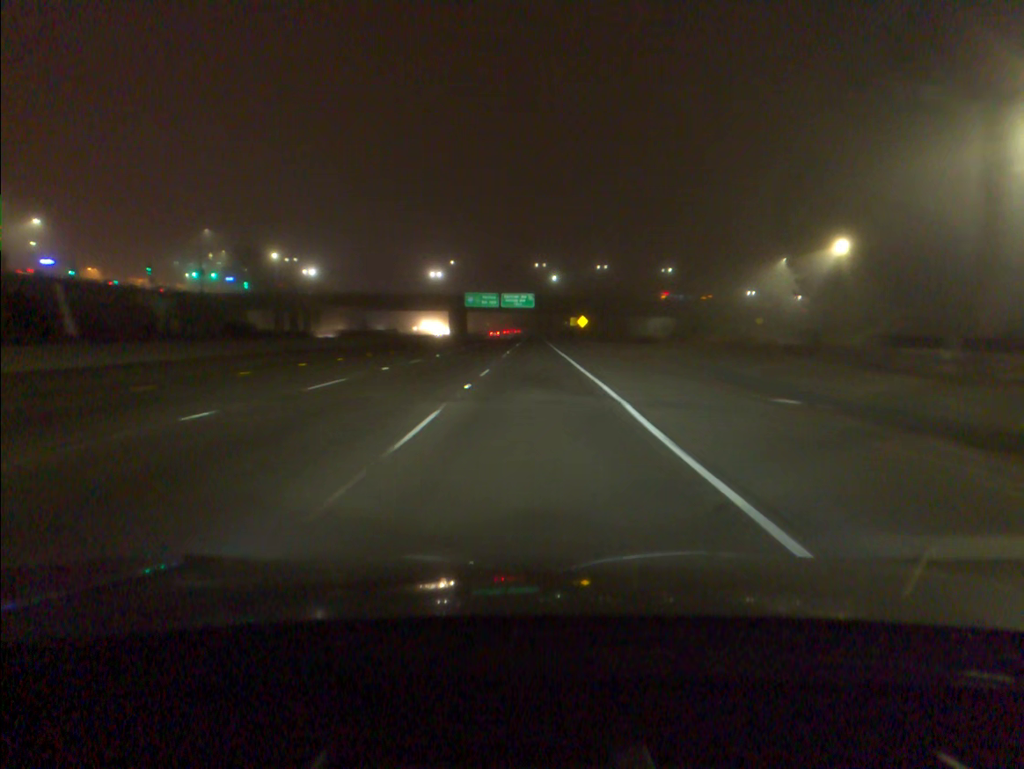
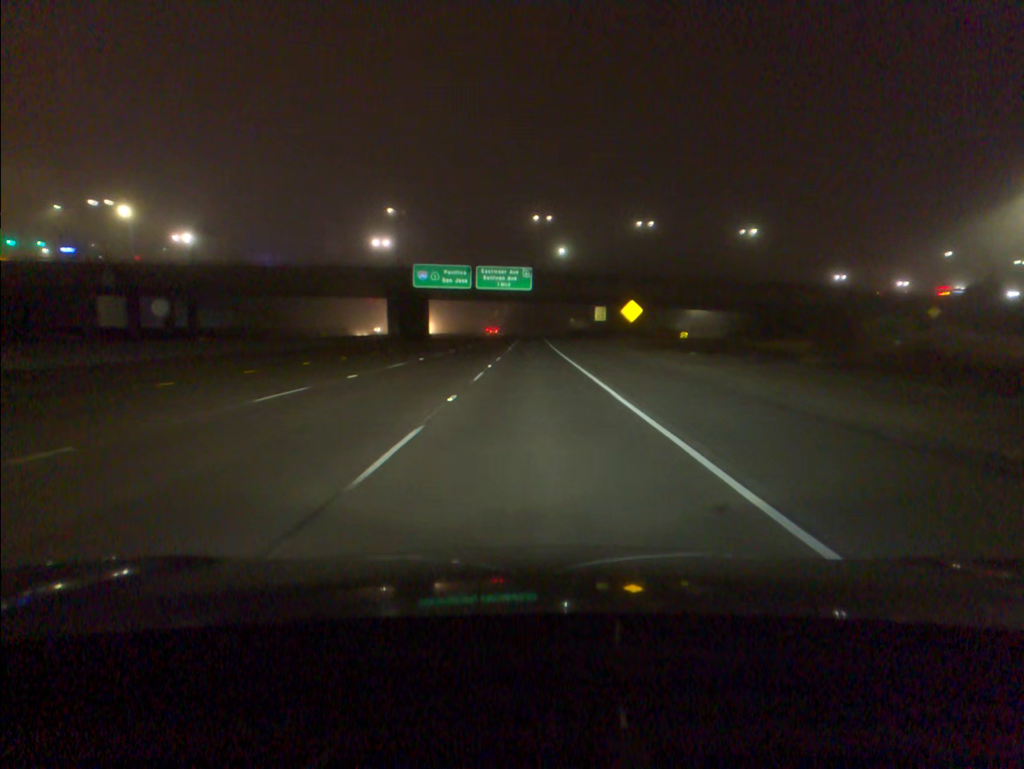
(+0.2, +64.6) m; 0°
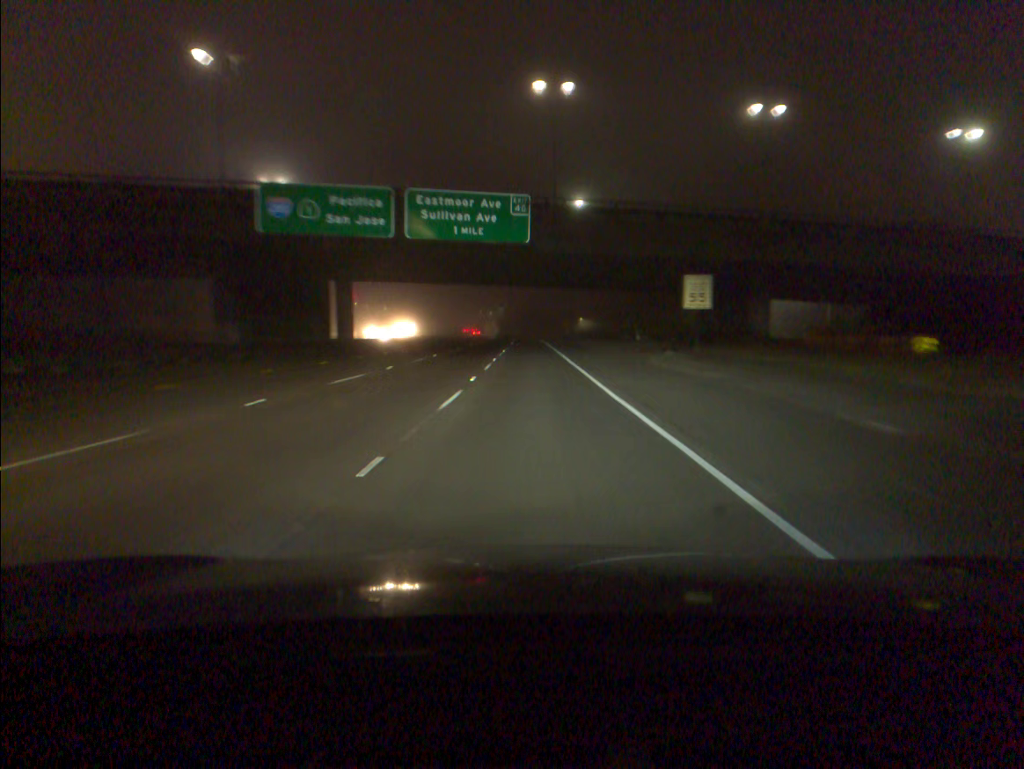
(+0.1, +51.4) m; 0°
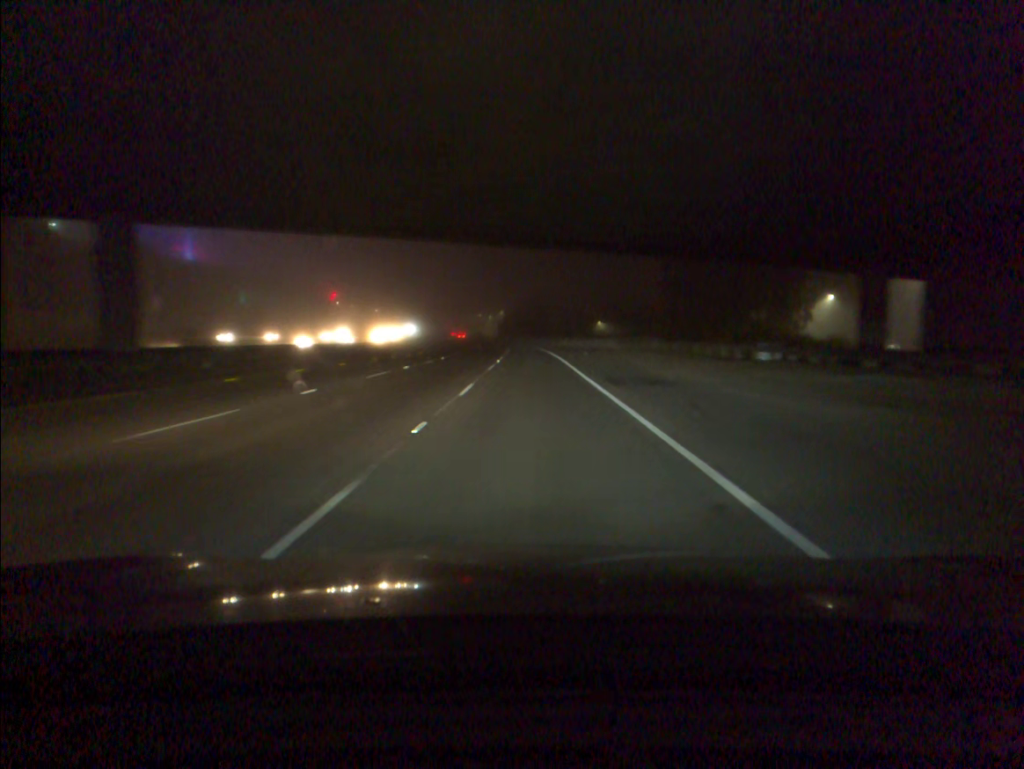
(0.0, +39.8) m; 0°
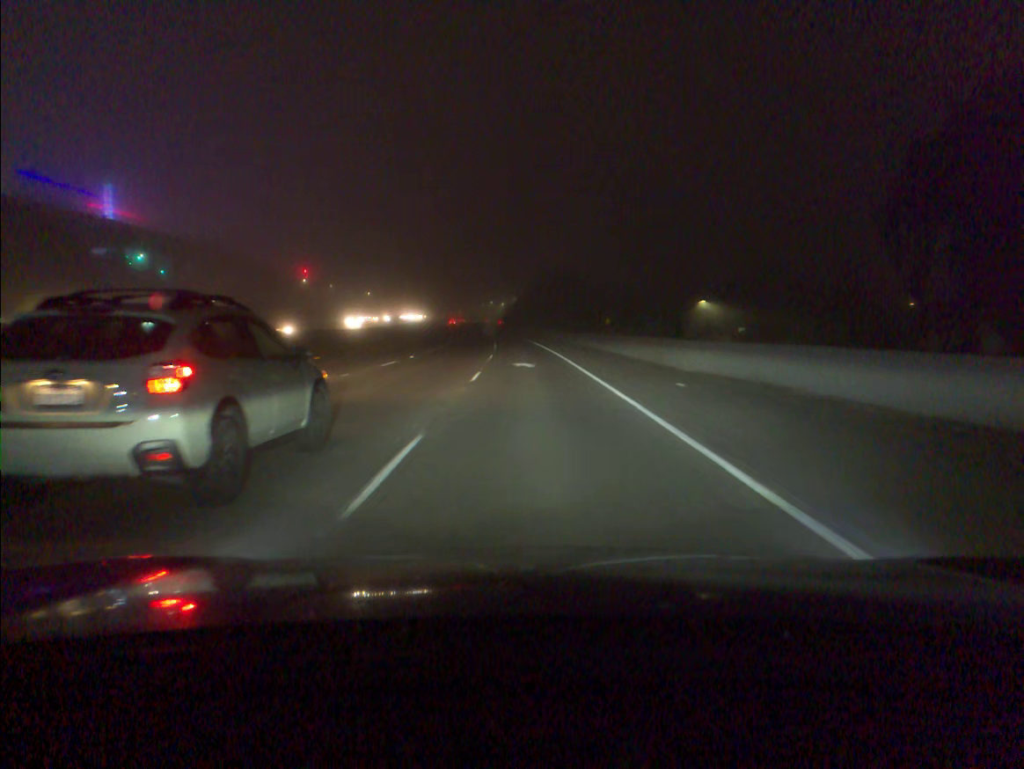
(-0.6, +69.1) m; -1°
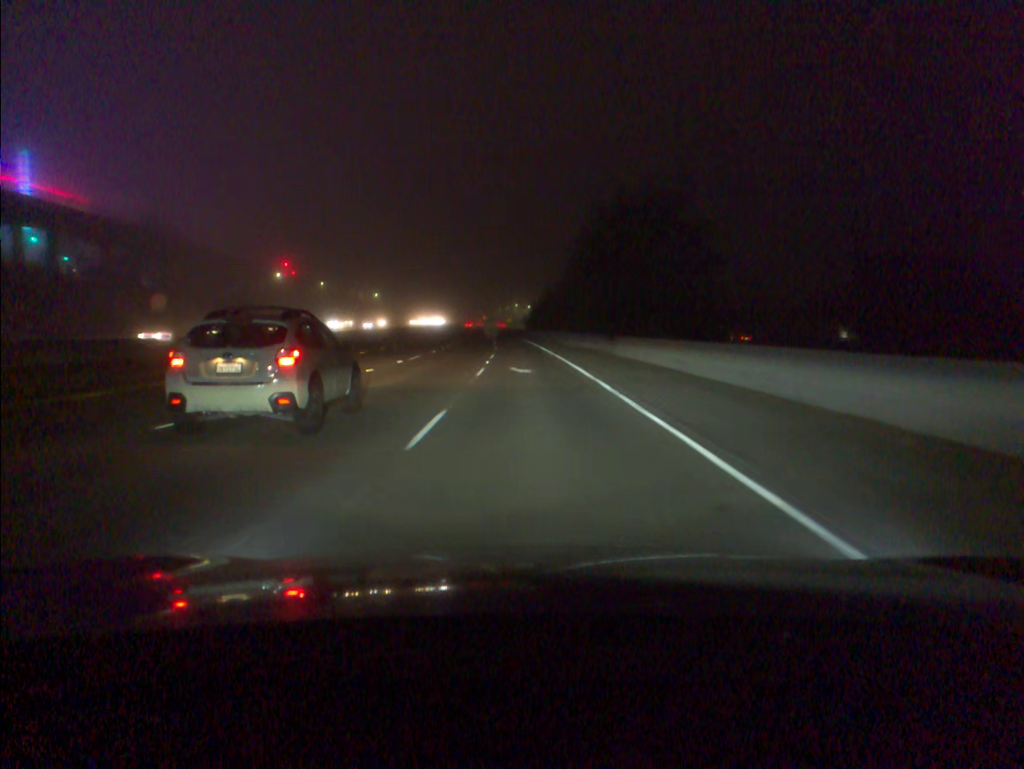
(-0.9, +54.8) m; -2°
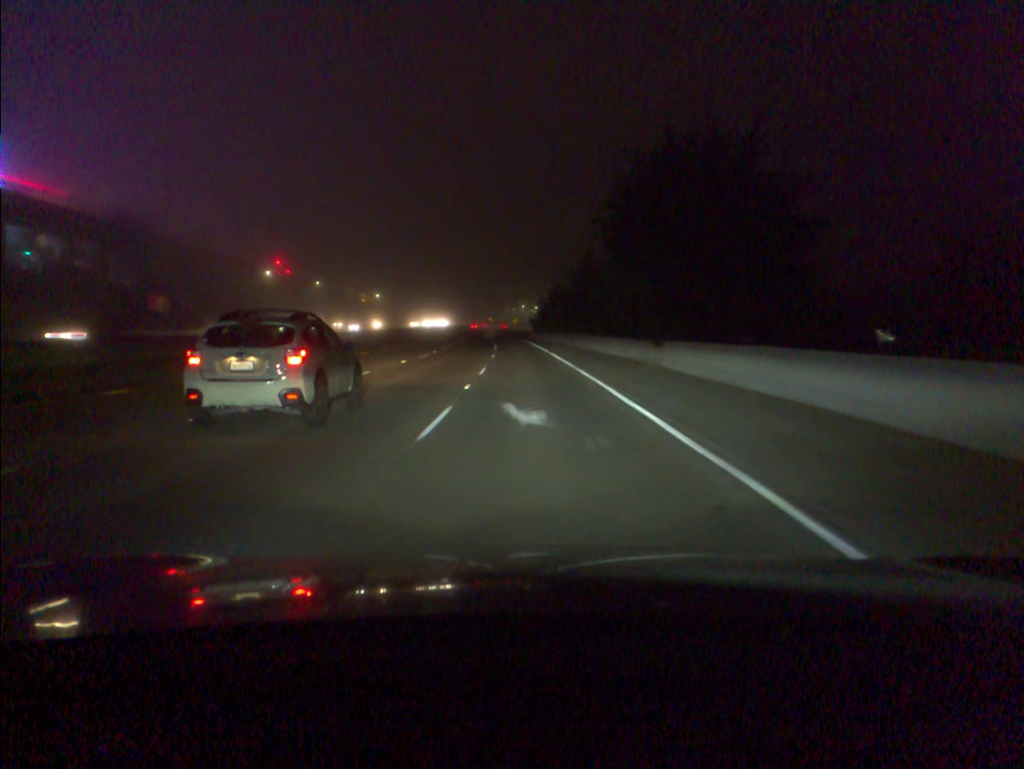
(-0.1, +13.7) m; 0°
